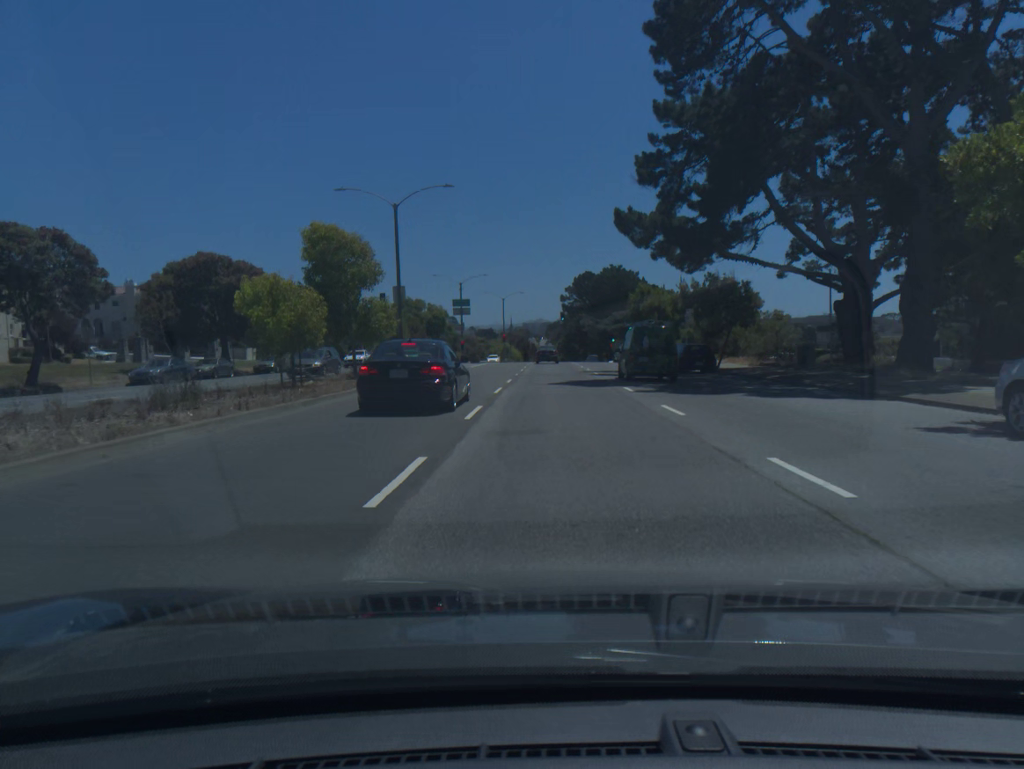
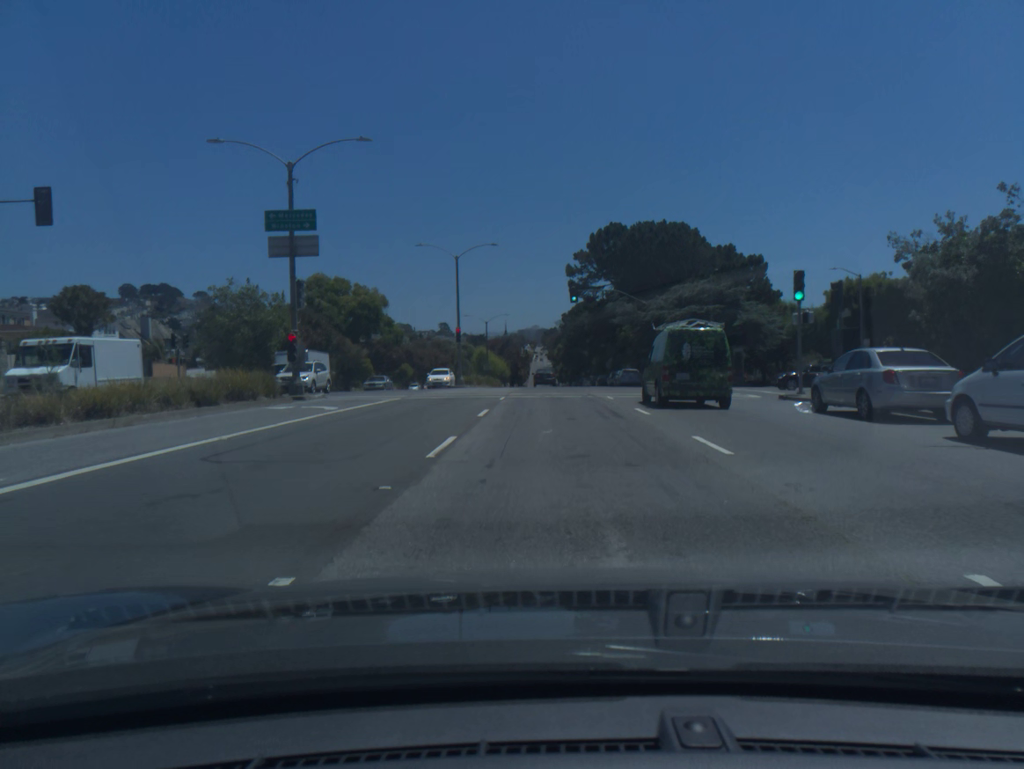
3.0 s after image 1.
(+0.2, +55.0) m; 0°
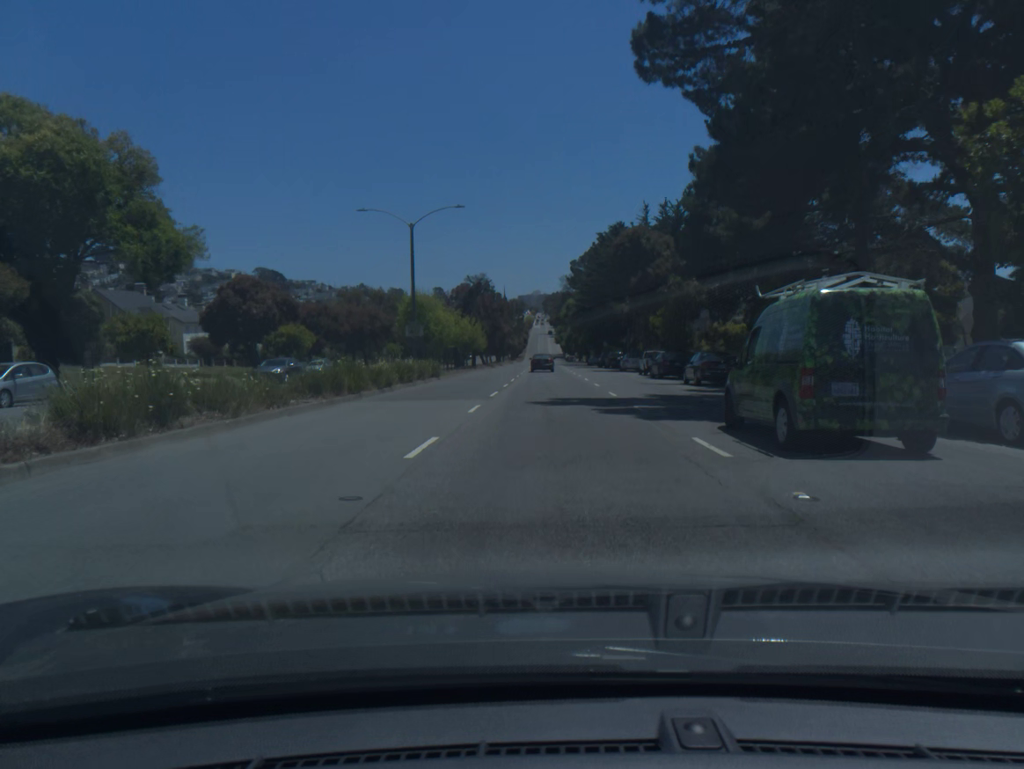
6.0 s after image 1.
(0.0, +56.9) m; 0°
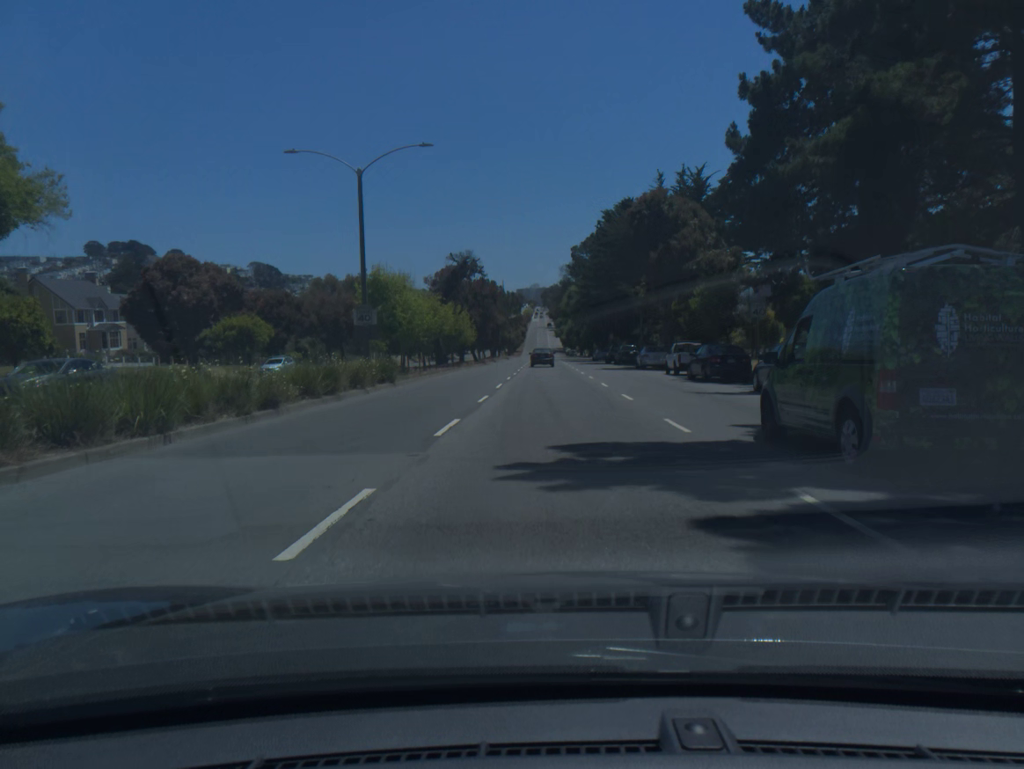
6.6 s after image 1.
(0.0, +11.8) m; 0°
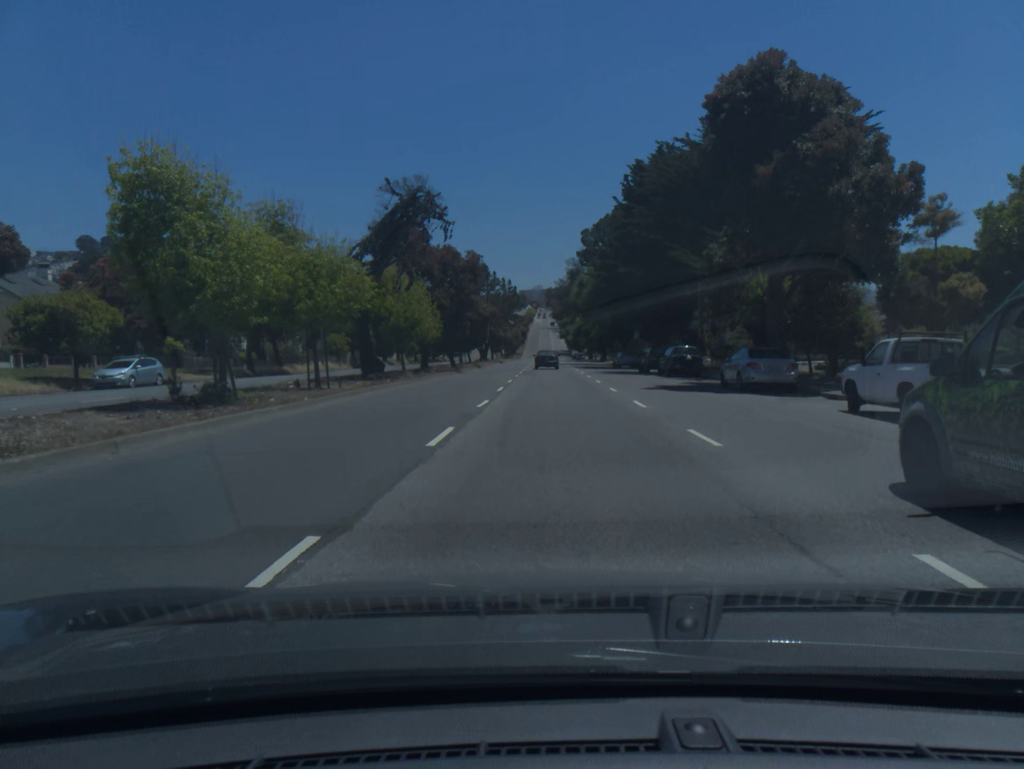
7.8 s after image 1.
(-0.1, +23.8) m; 0°
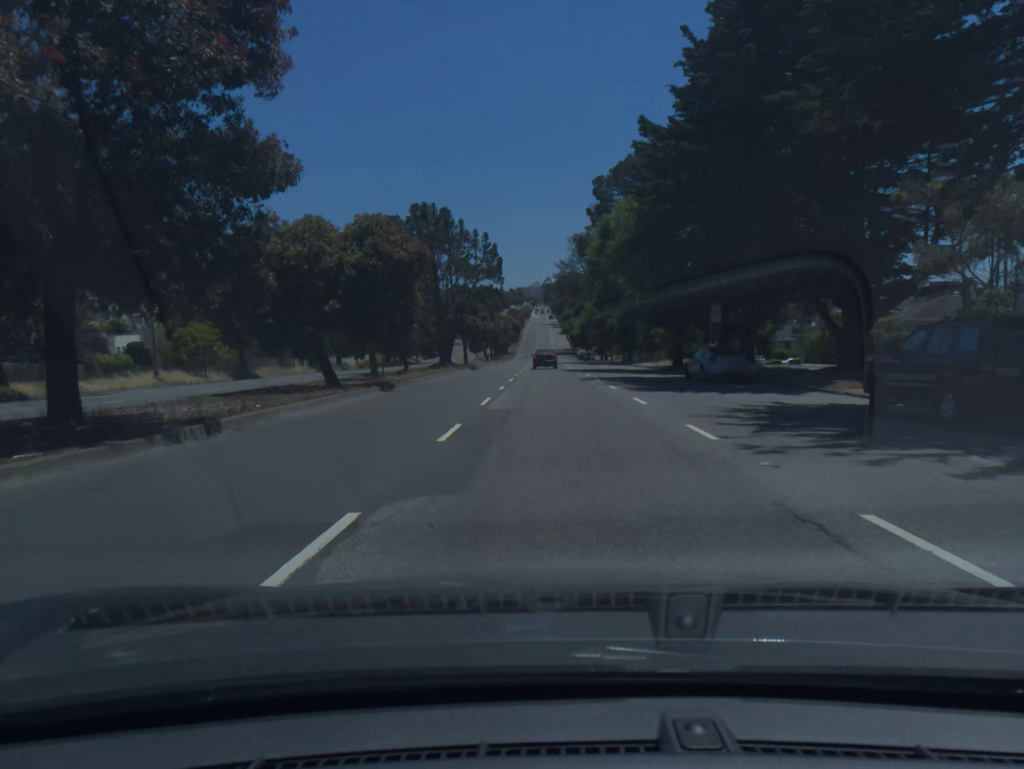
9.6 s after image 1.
(+0.1, +36.1) m; 0°
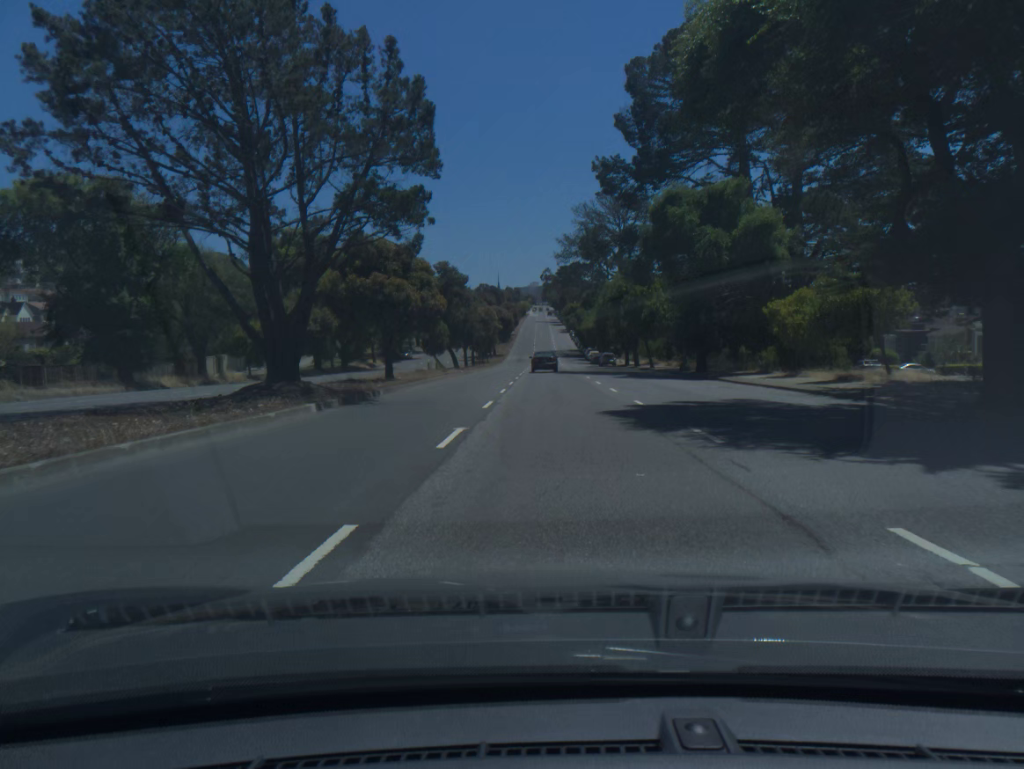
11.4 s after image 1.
(0.0, +36.5) m; 0°
